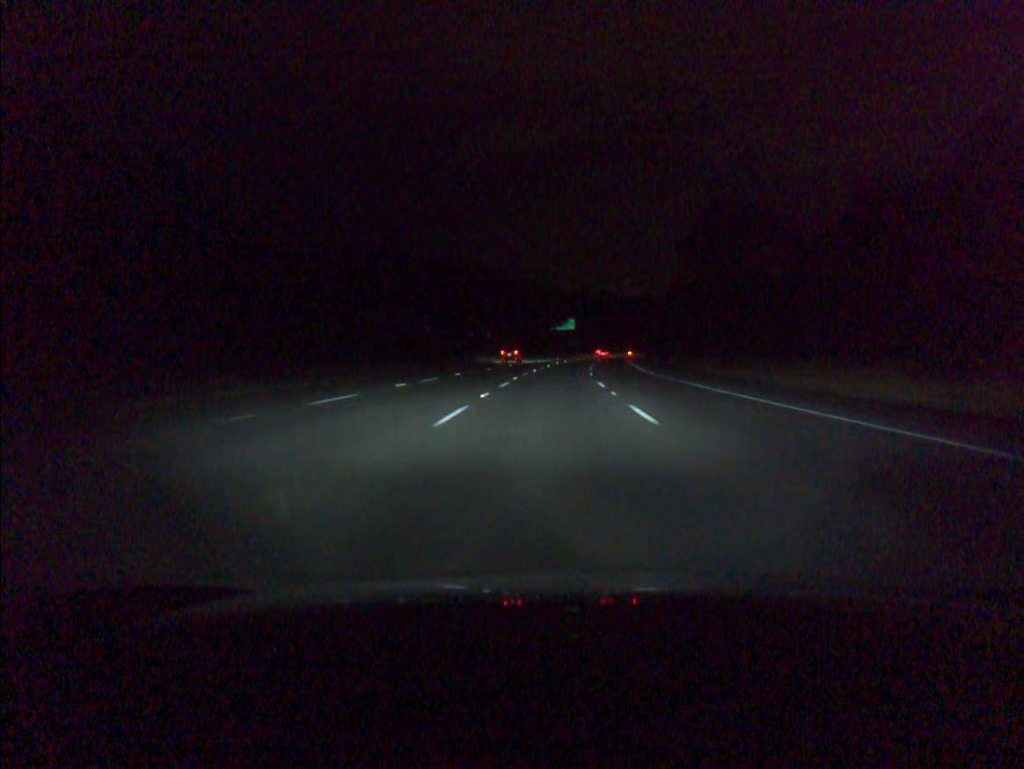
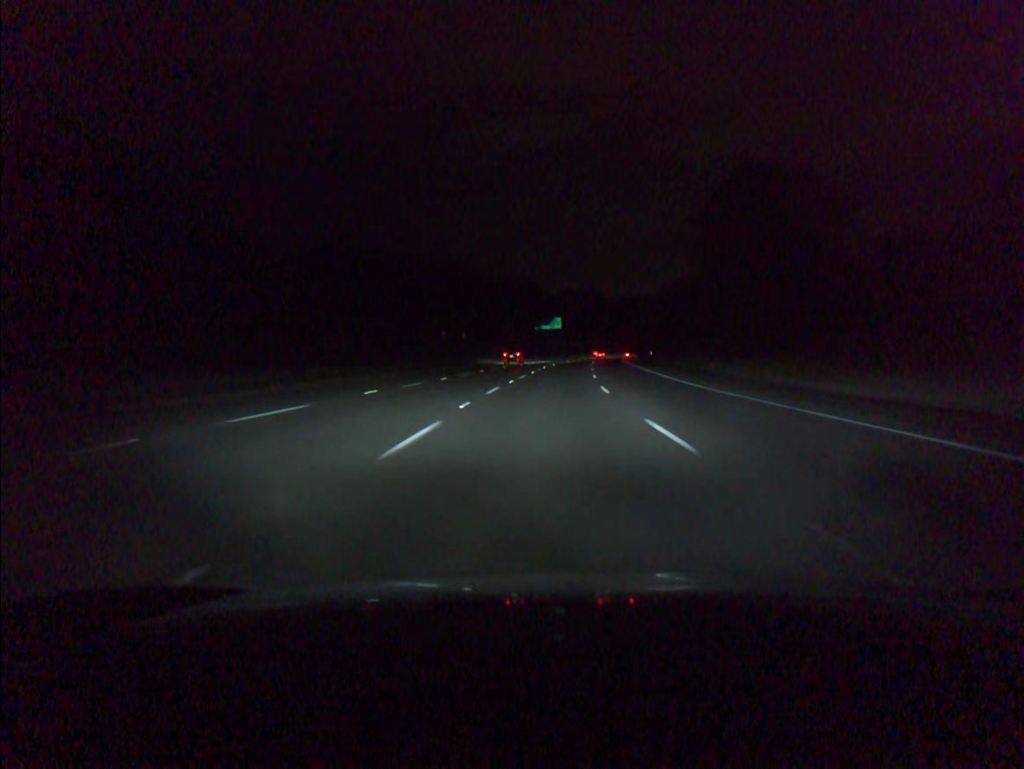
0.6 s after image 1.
(+0.2, +18.5) m; +1°
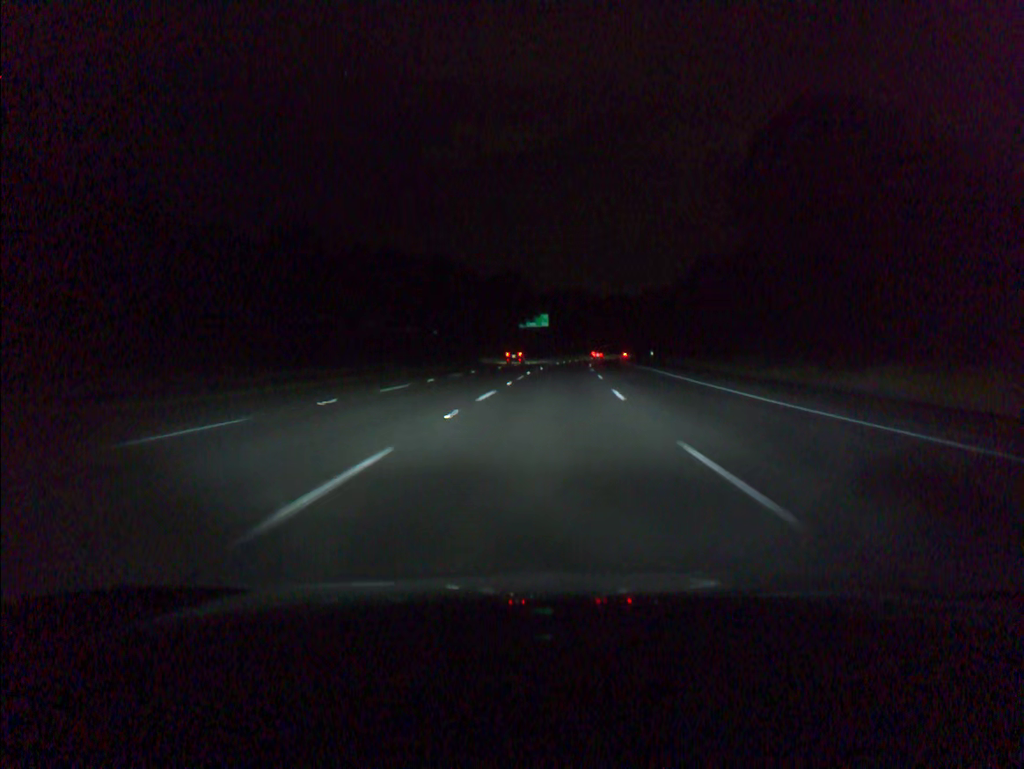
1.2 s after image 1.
(+0.2, +18.5) m; +1°
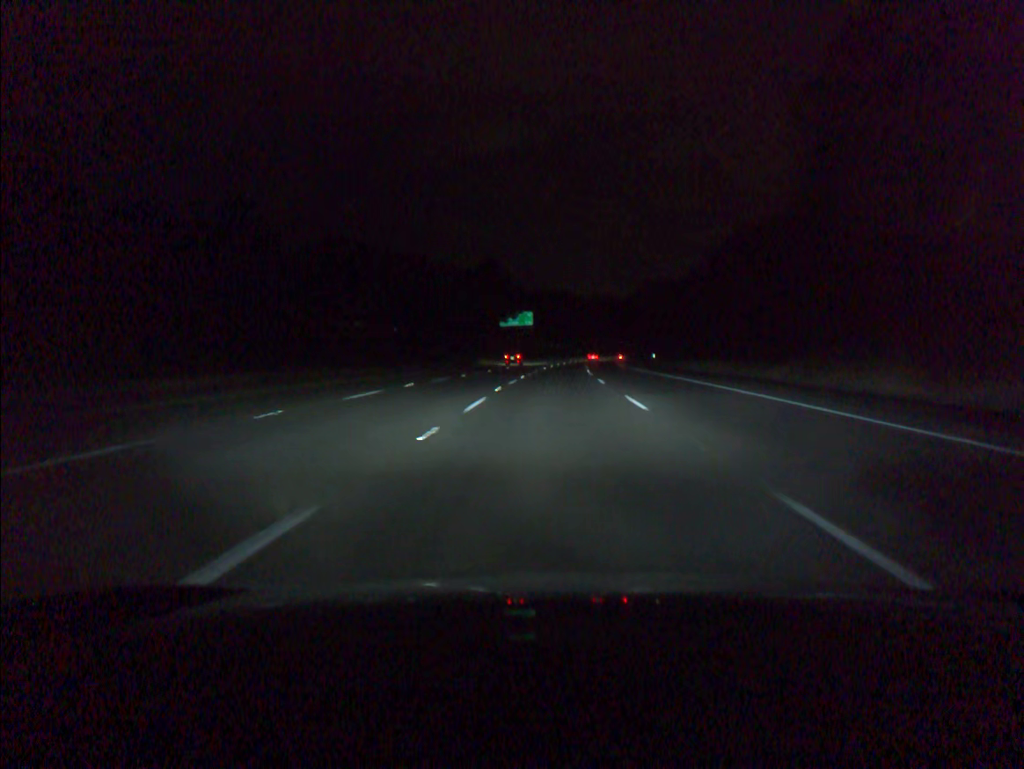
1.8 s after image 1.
(+0.2, +18.5) m; +1°
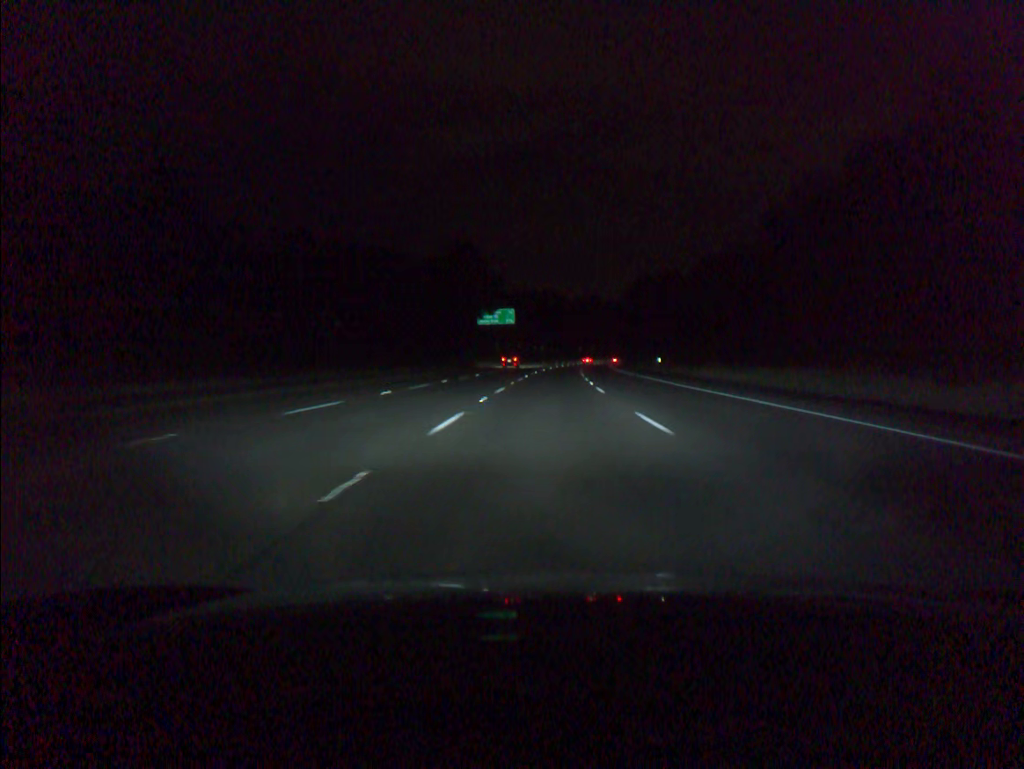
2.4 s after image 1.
(+0.2, +18.5) m; +1°
